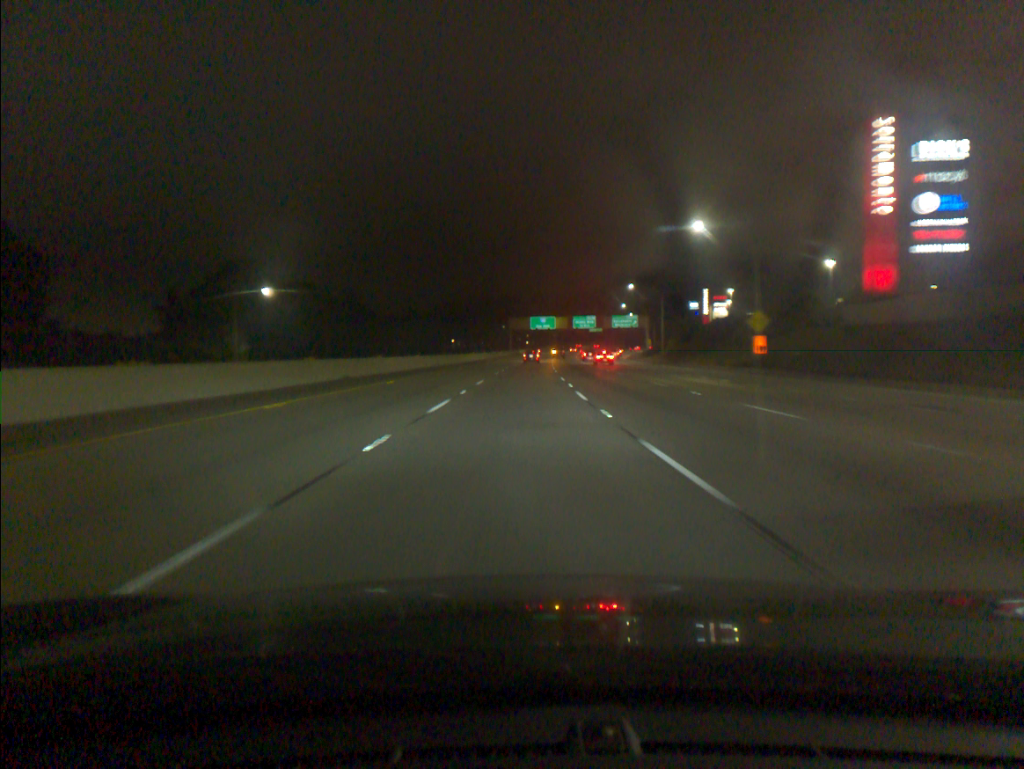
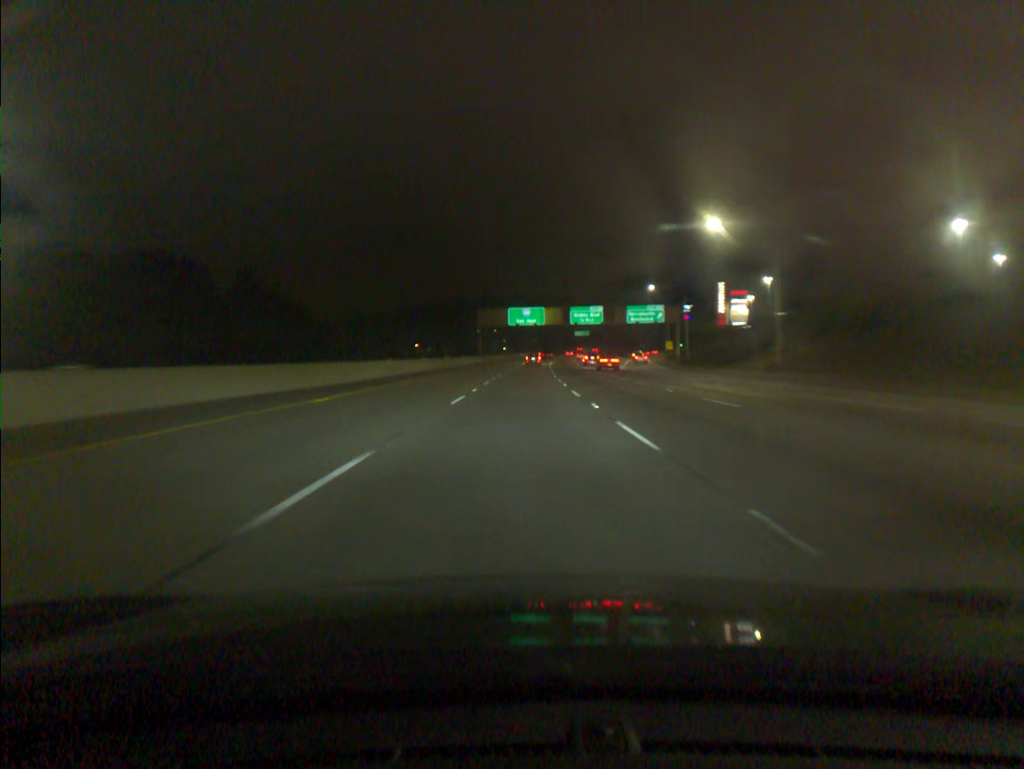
(+0.8, +54.6) m; +2°
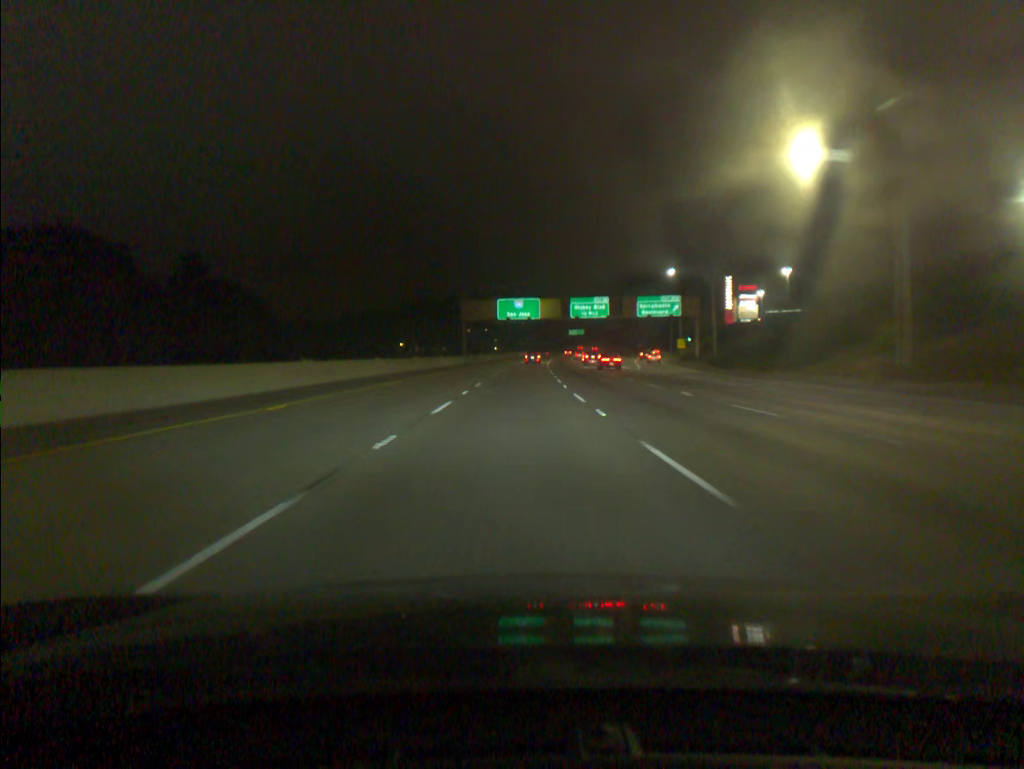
(+0.1, +18.1) m; +1°
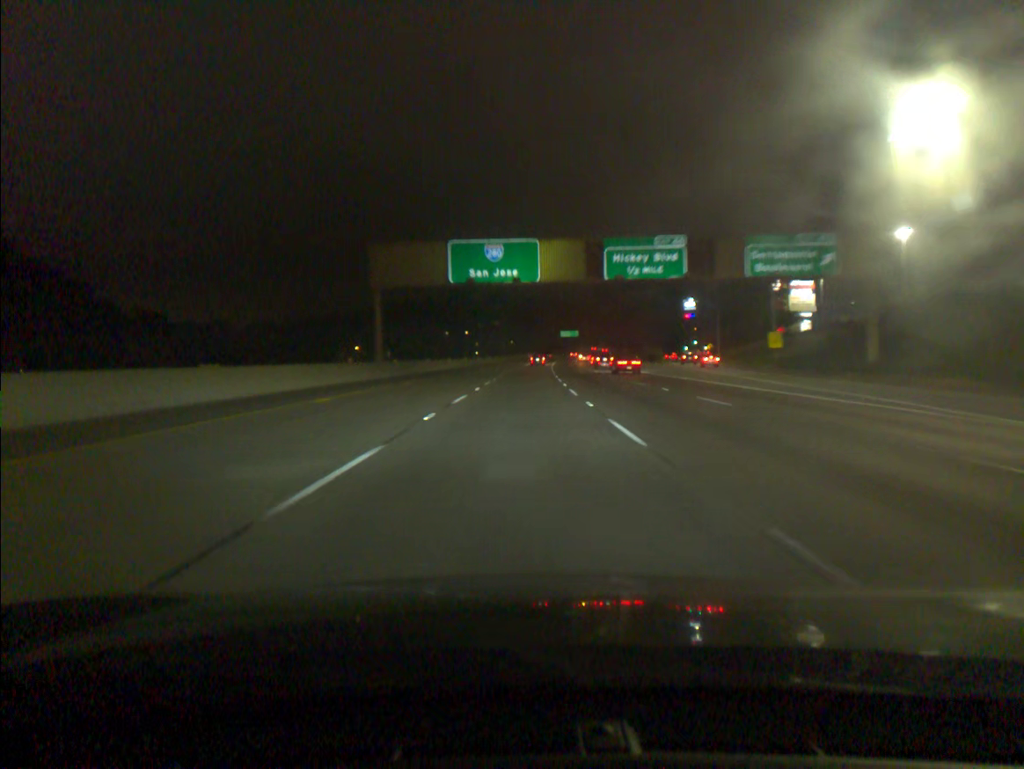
(+0.5, +54.3) m; +1°
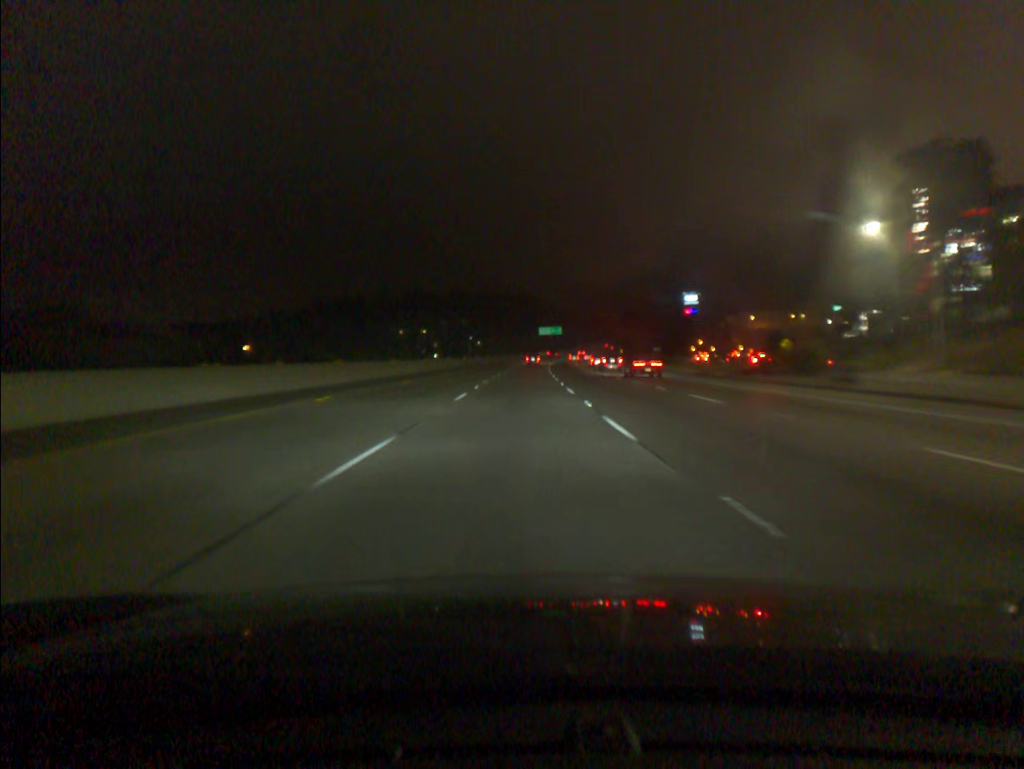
(+1.3, +72.5) m; +2°
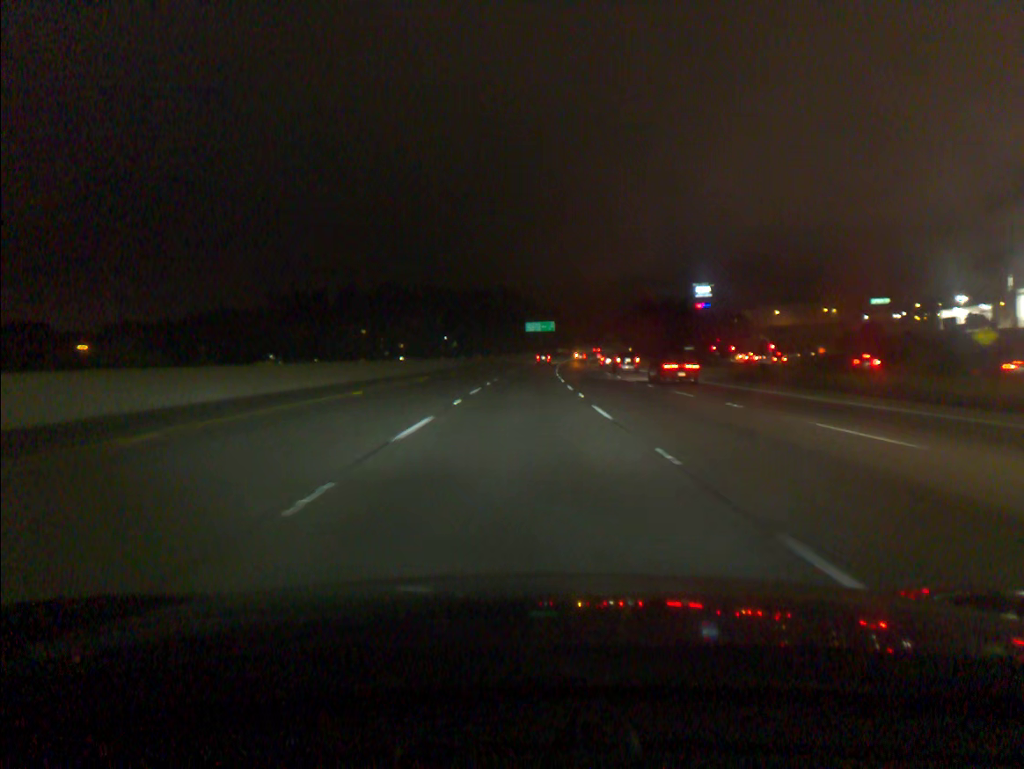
(+0.6, +54.7) m; +1°
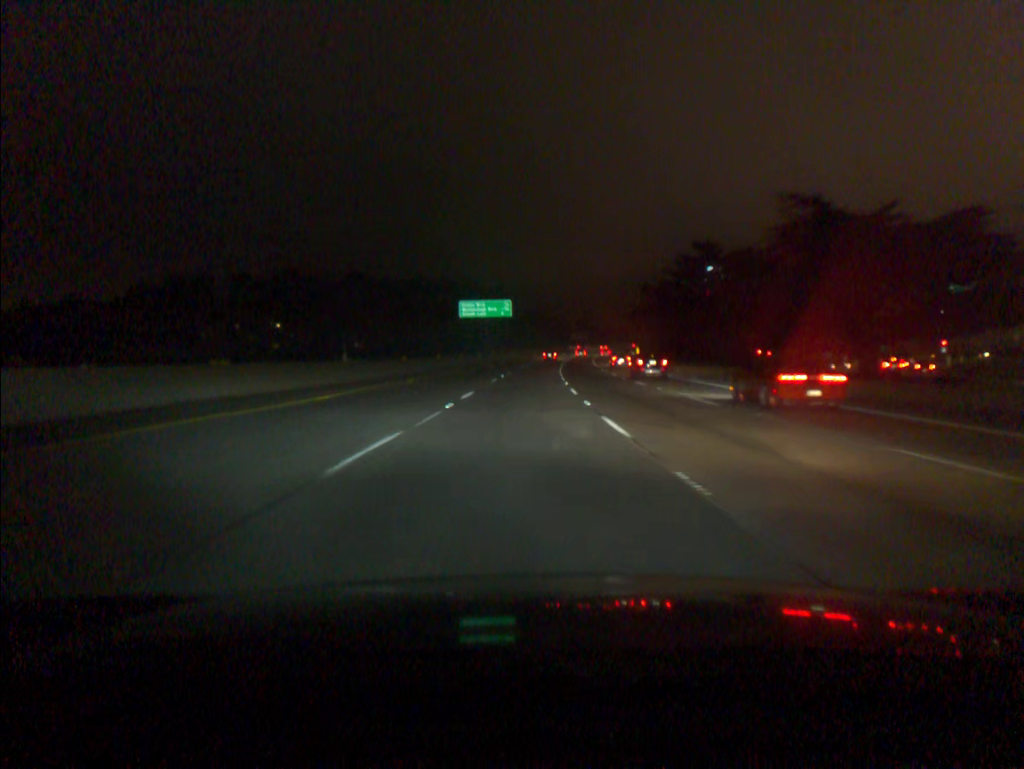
(+2.8, +91.1) m; +4°
